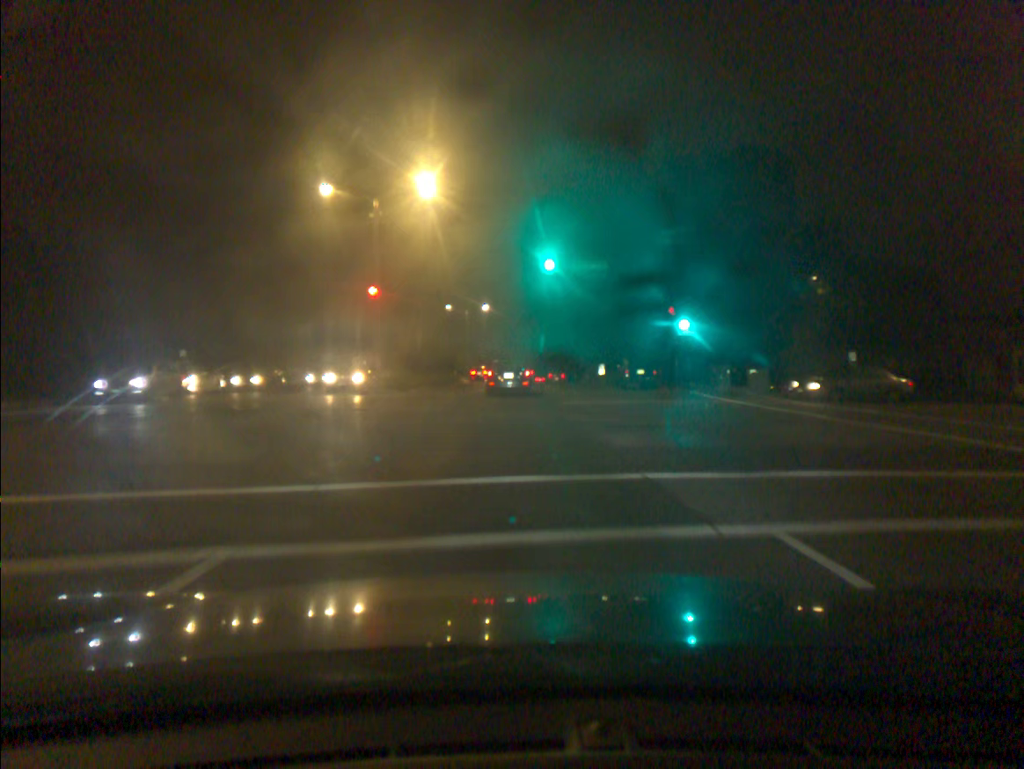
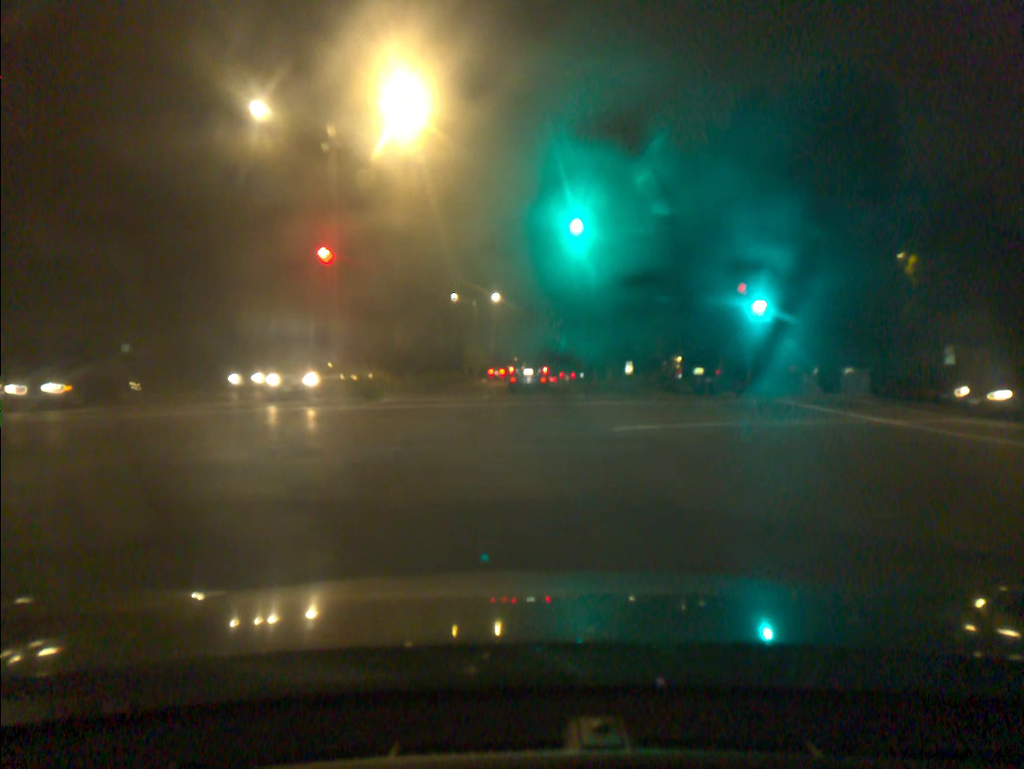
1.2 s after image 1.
(-0.1, +10.5) m; -1°
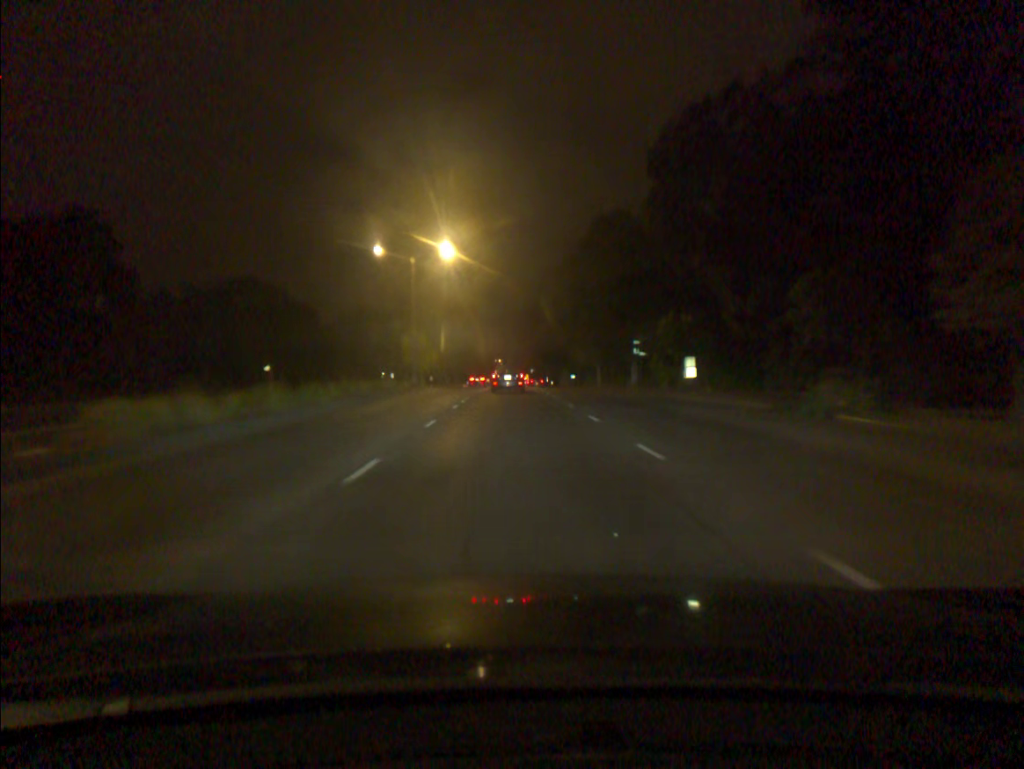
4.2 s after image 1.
(+0.5, +31.9) m; +2°
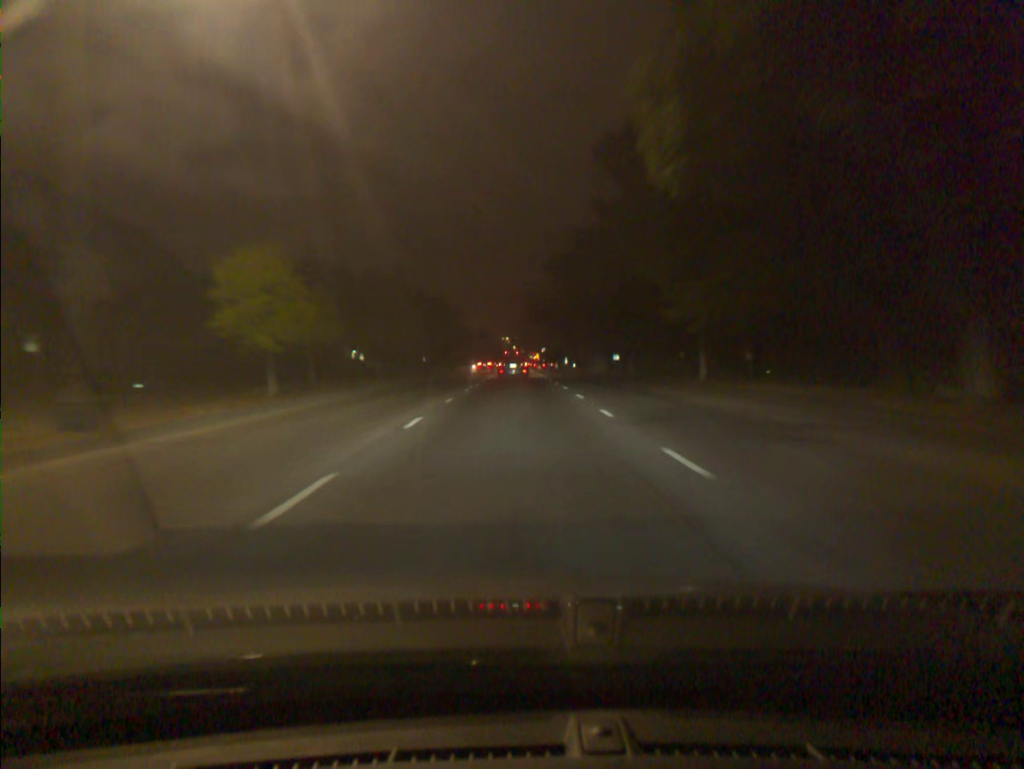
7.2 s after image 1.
(-0.3, +39.0) m; -1°
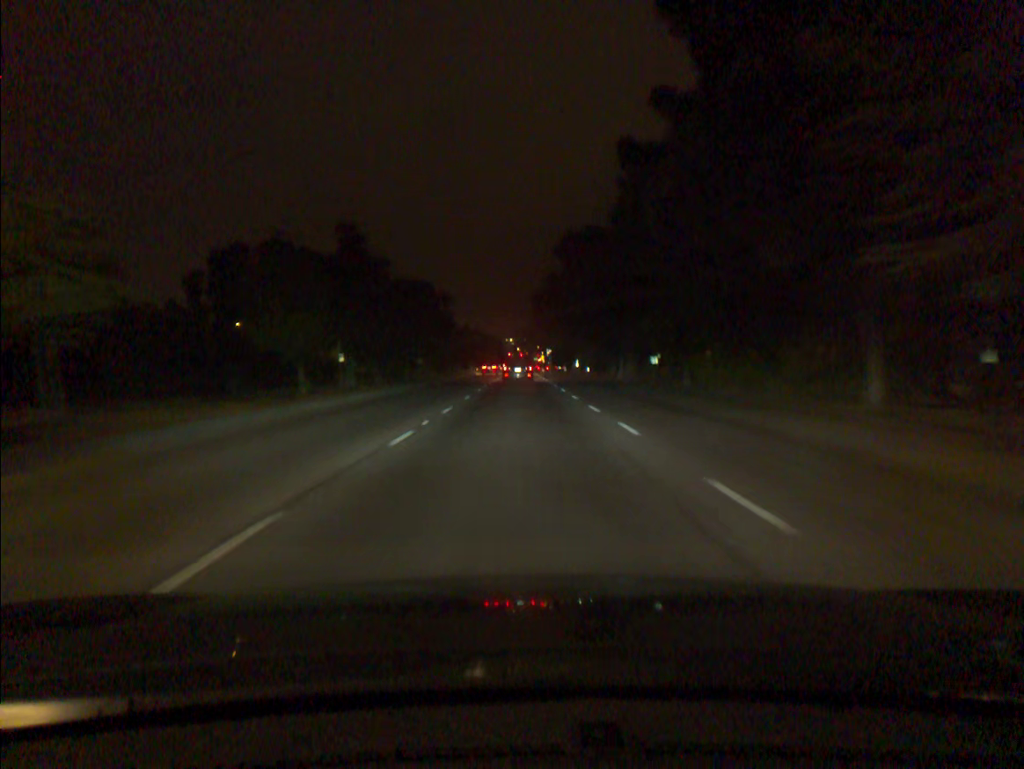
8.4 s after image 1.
(0.0, +16.9) m; 0°
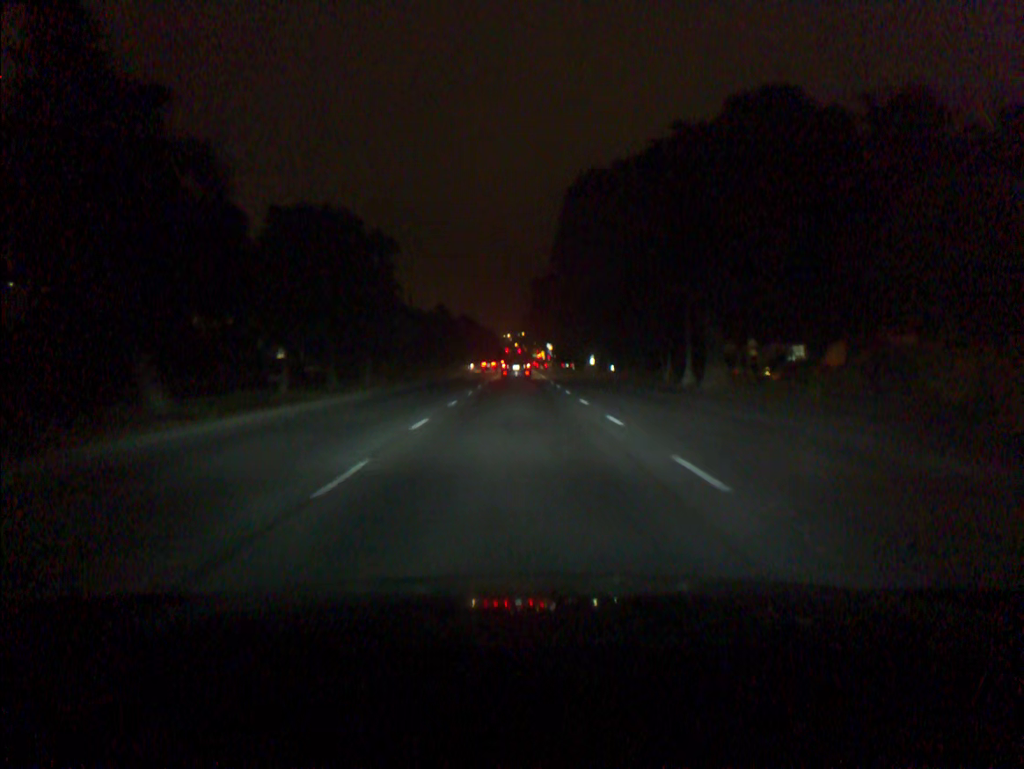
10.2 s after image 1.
(0.0, +26.3) m; 0°
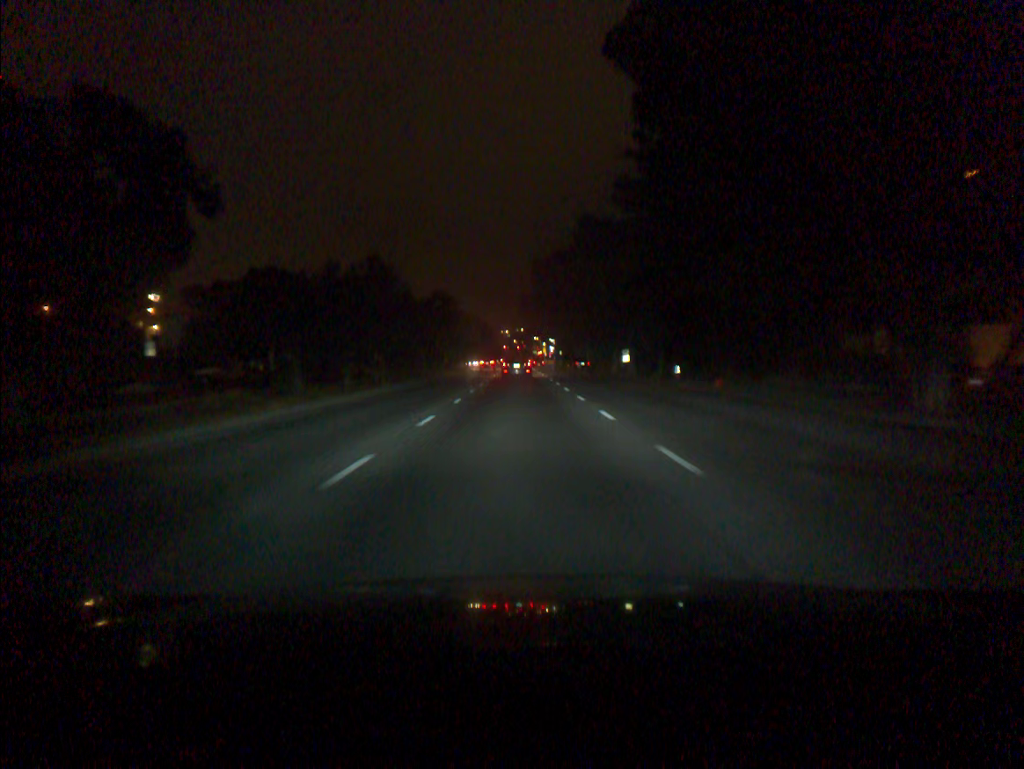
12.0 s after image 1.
(+0.1, +27.7) m; 0°
